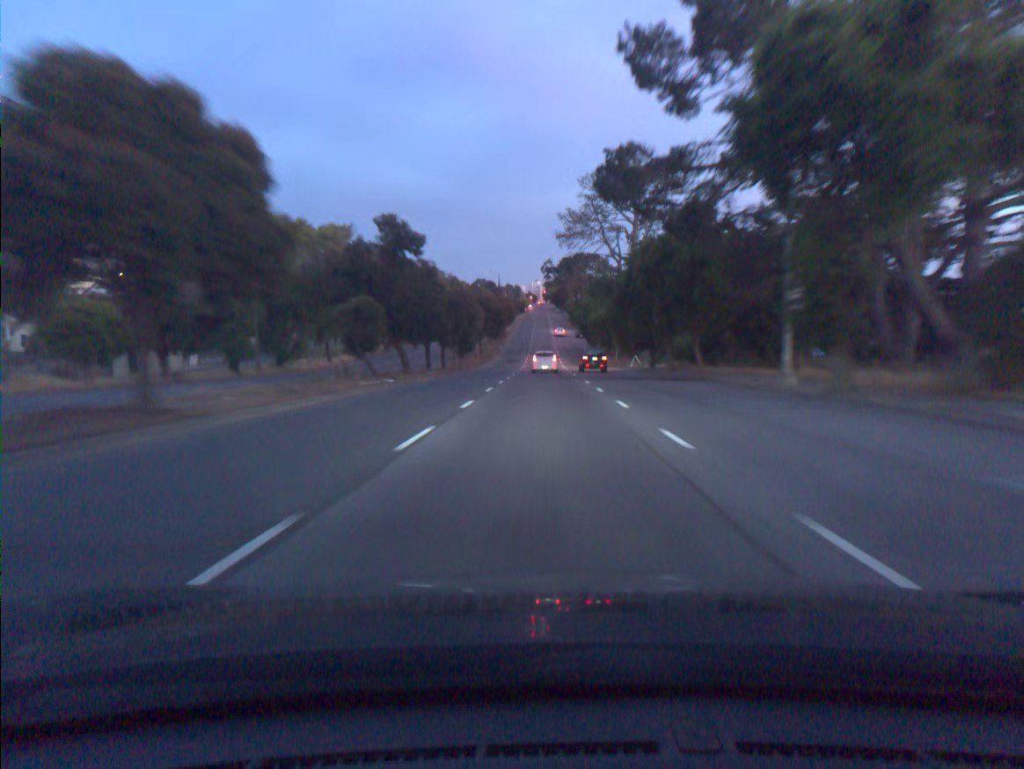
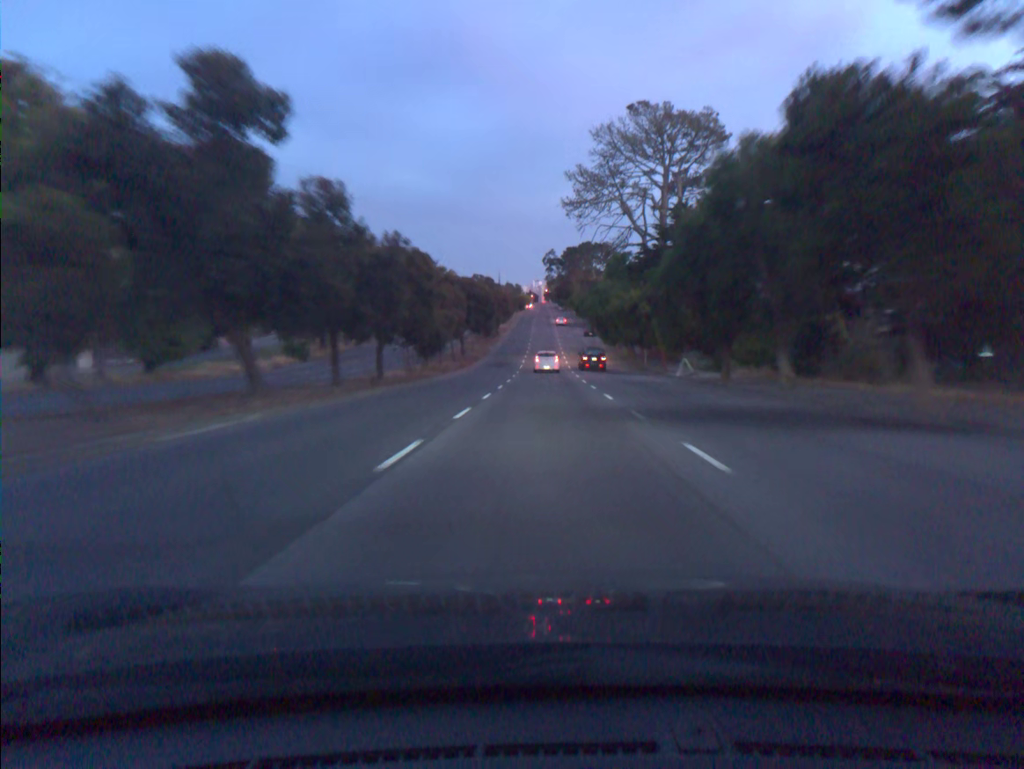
(0.0, +23.9) m; 0°
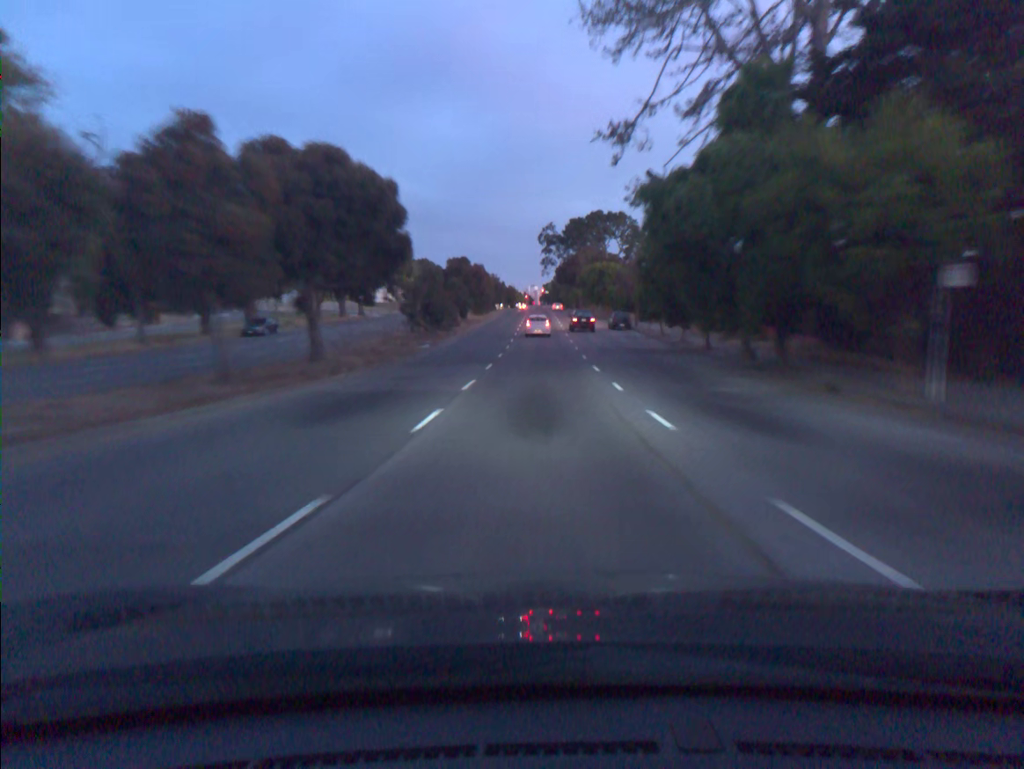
(+0.2, +47.8) m; 0°
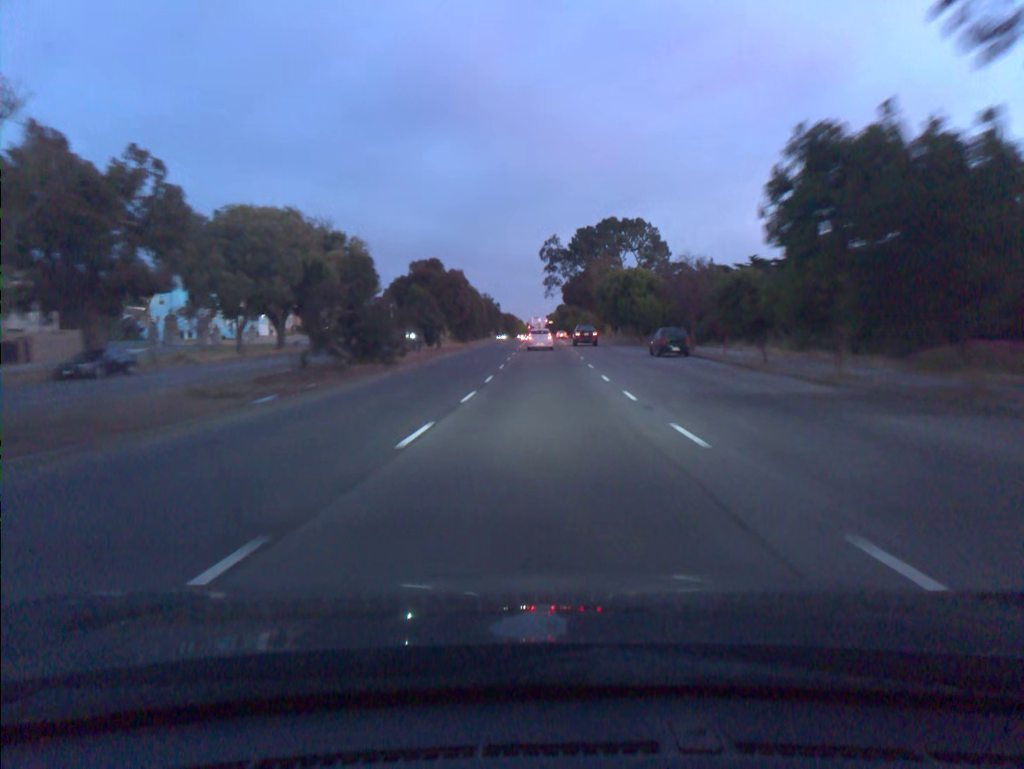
(0.0, +23.6) m; 0°
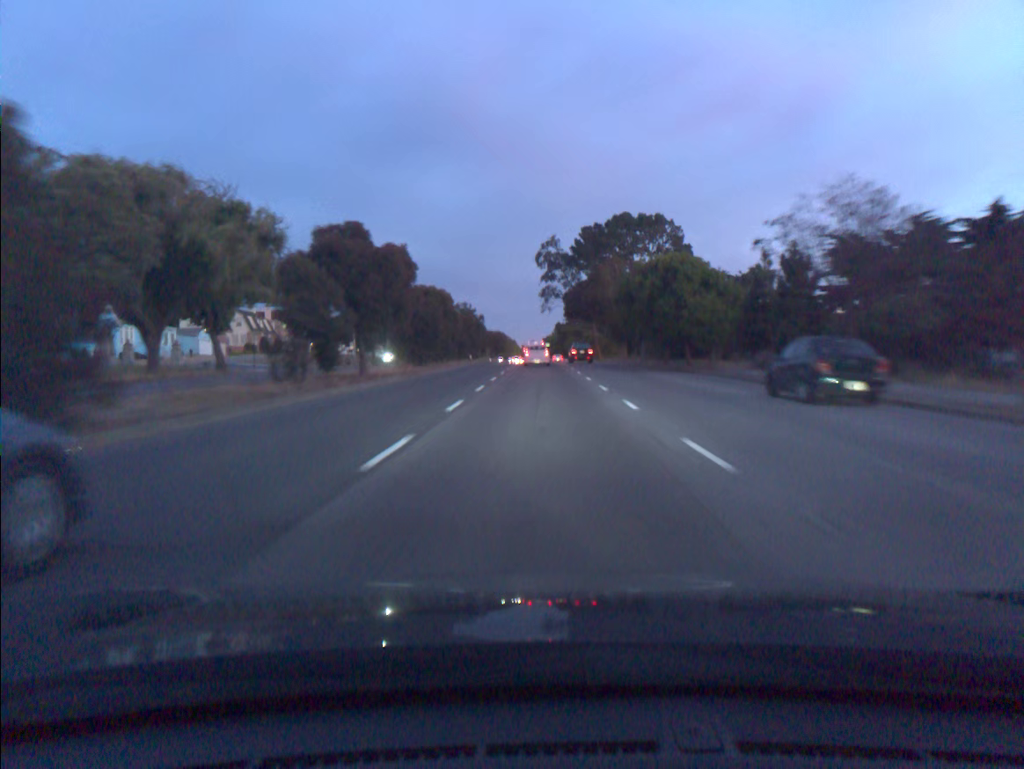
(0.0, +23.1) m; 0°
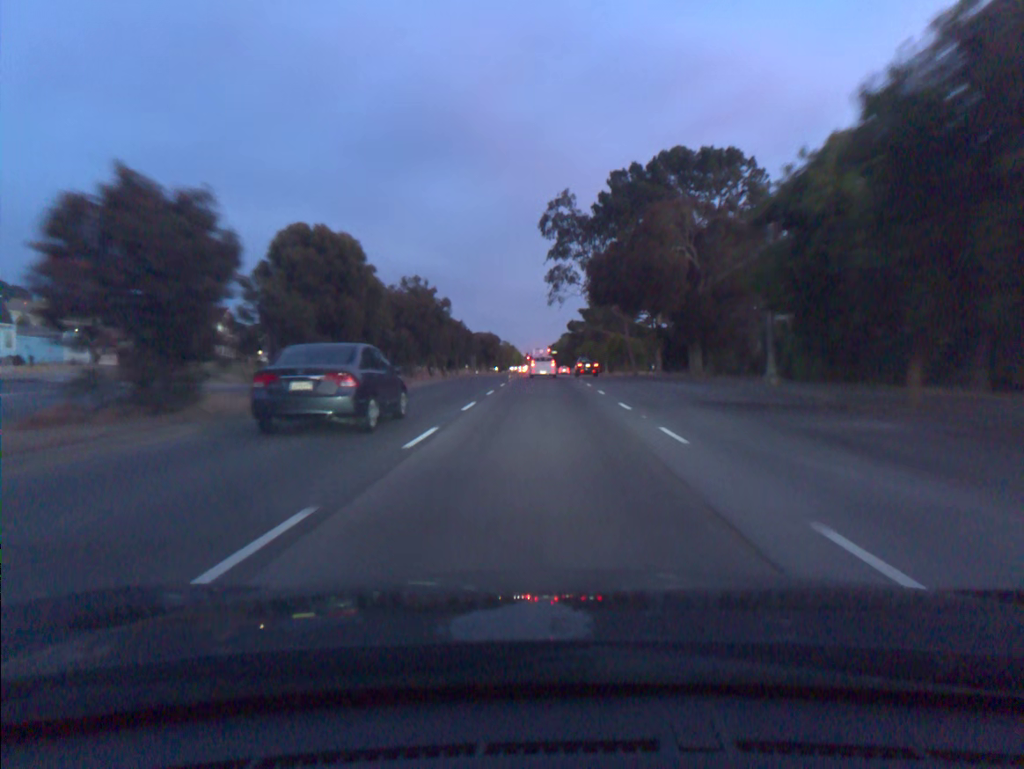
(-0.2, +33.6) m; -1°
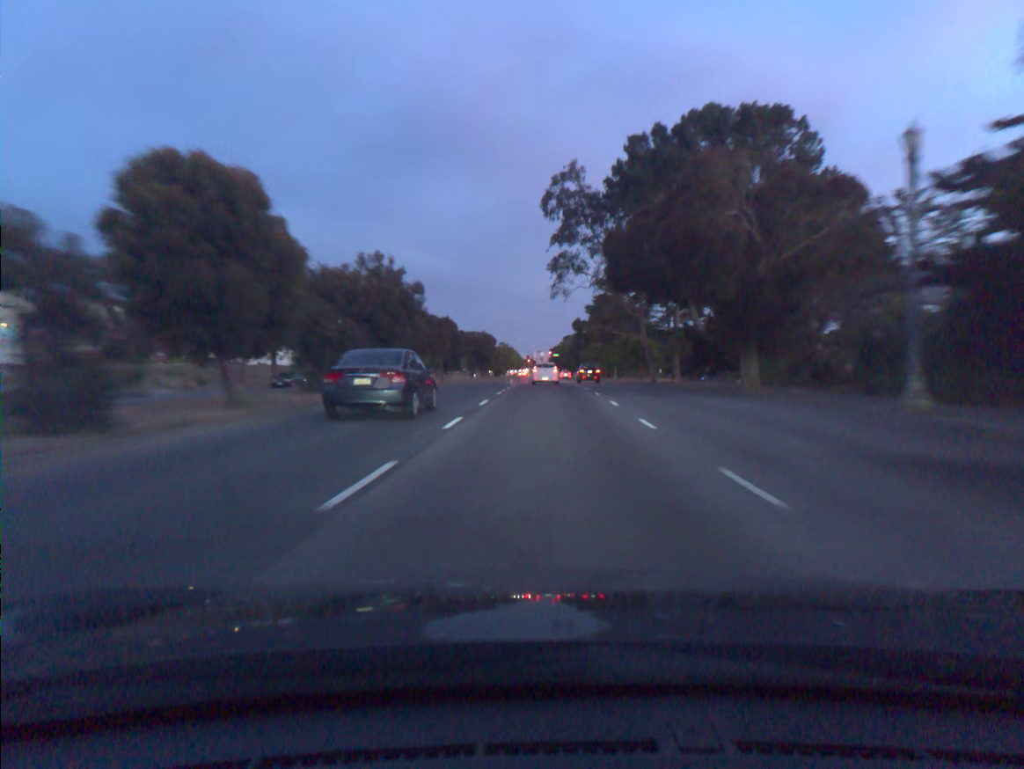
(0.0, +11.0) m; 0°
